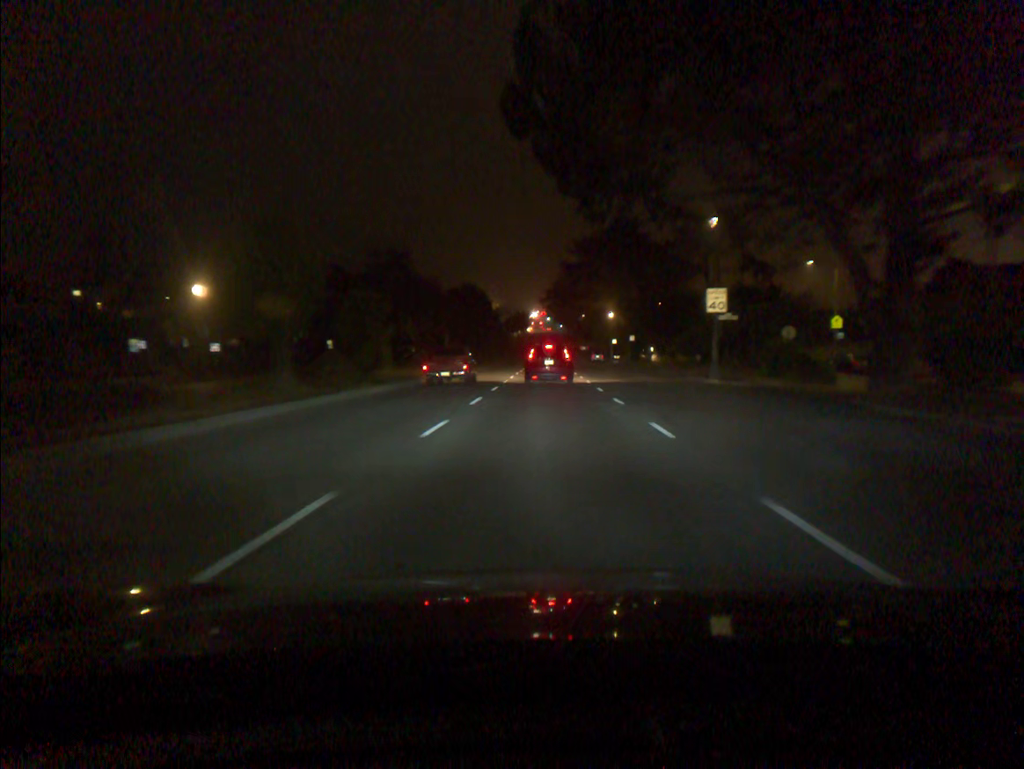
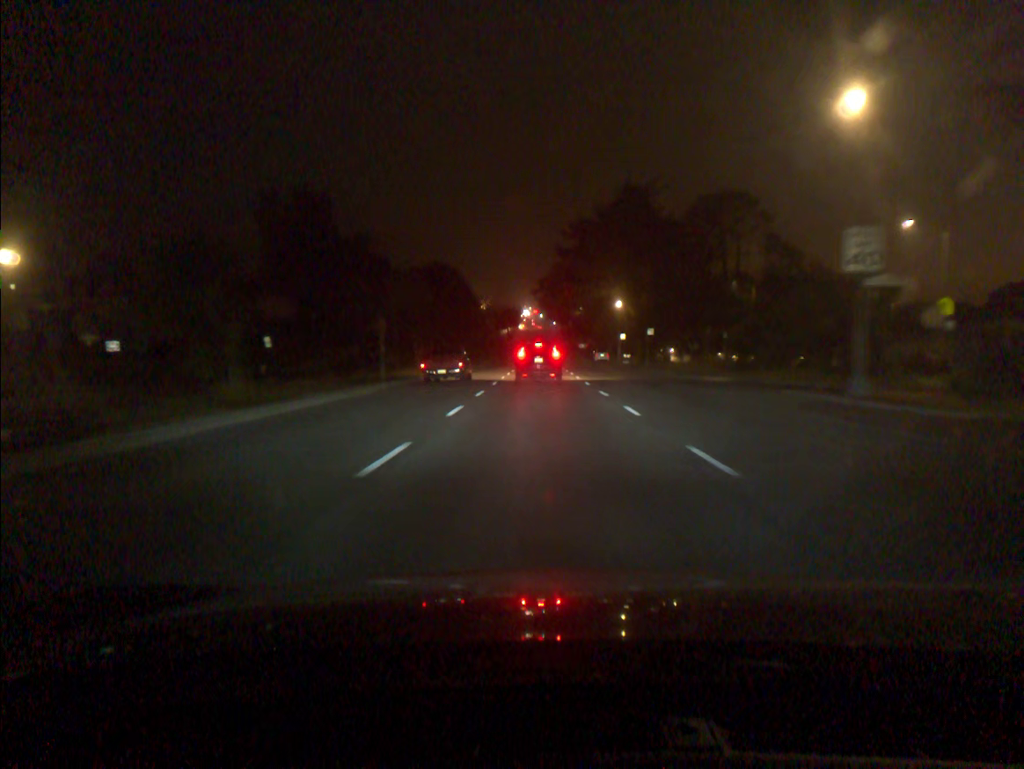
(+0.1, +18.2) m; 0°
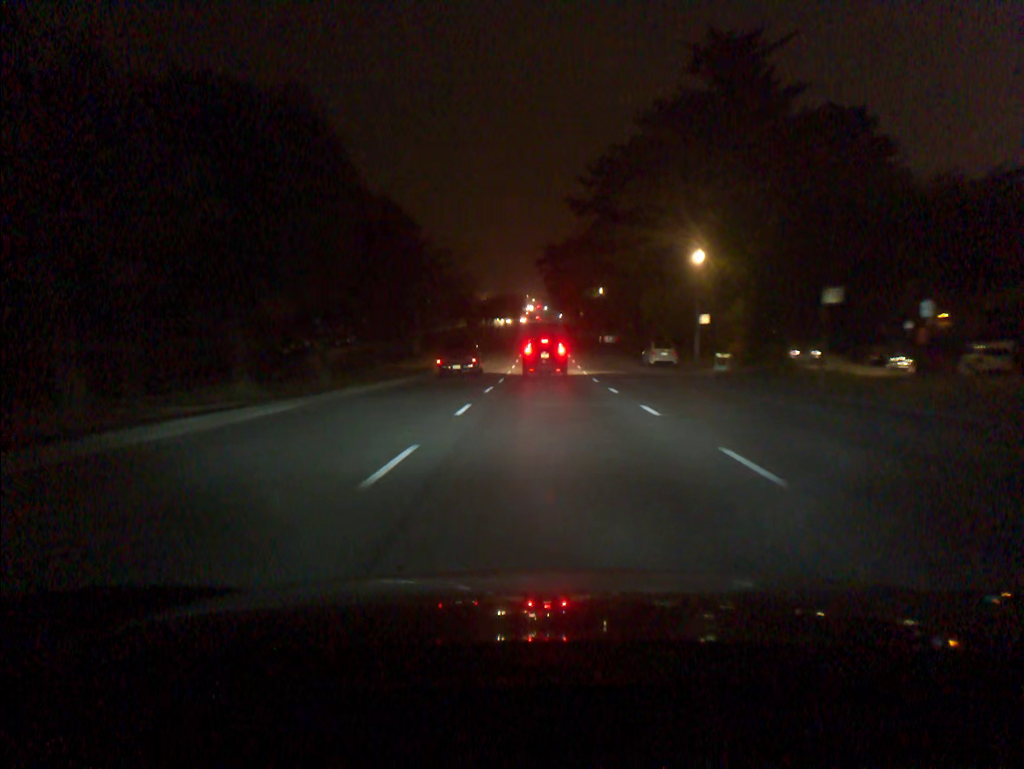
(-0.1, +37.8) m; 0°
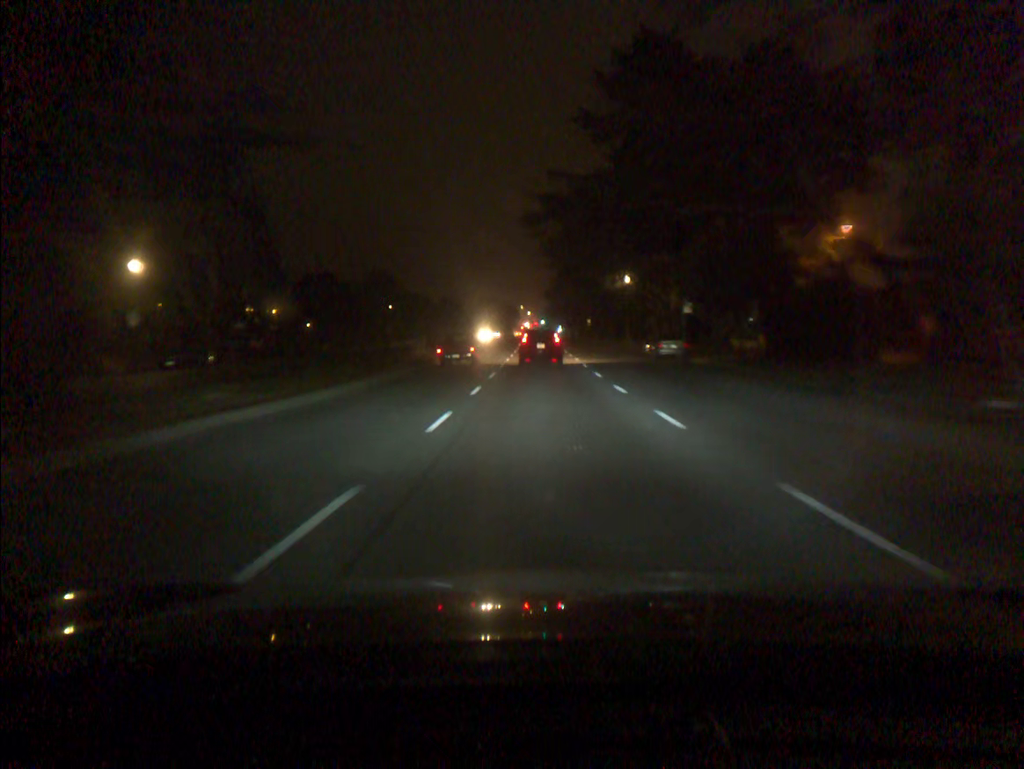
(+0.2, +38.5) m; 0°
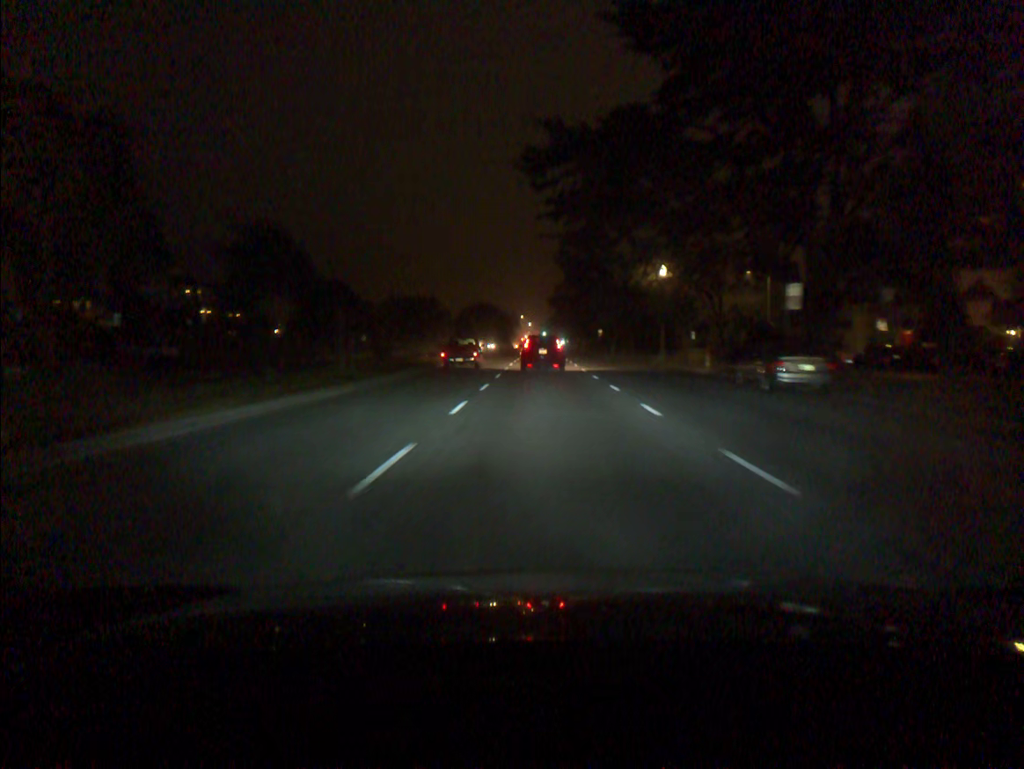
(-0.1, +19.3) m; 0°
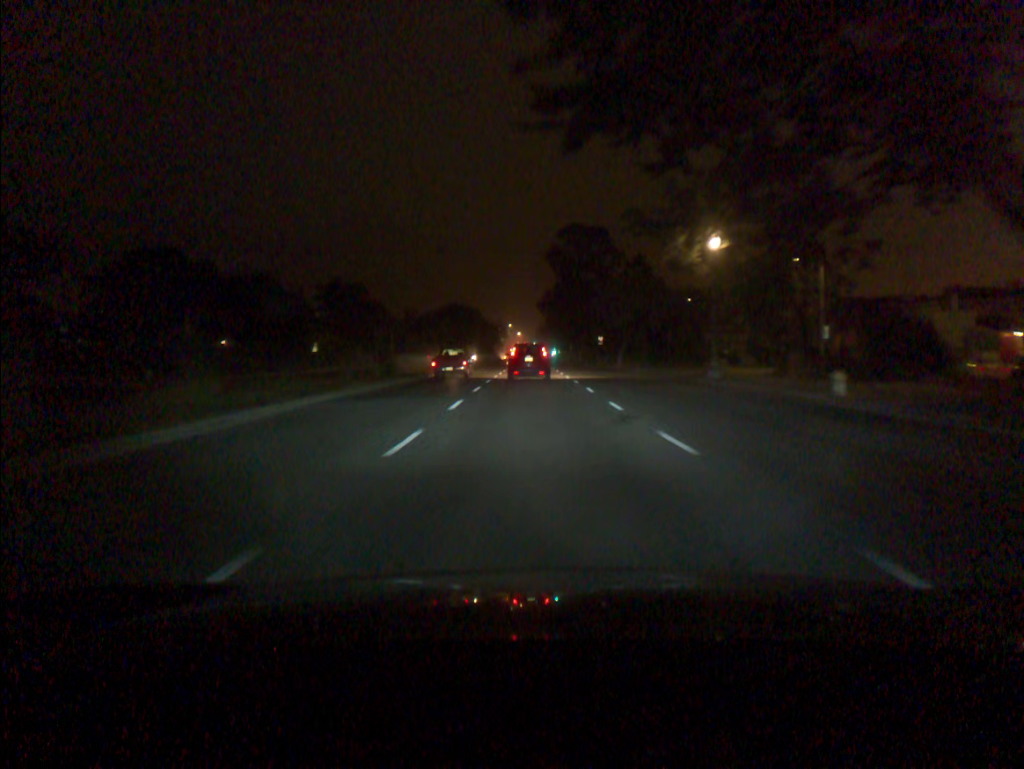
(+0.1, +19.1) m; +1°
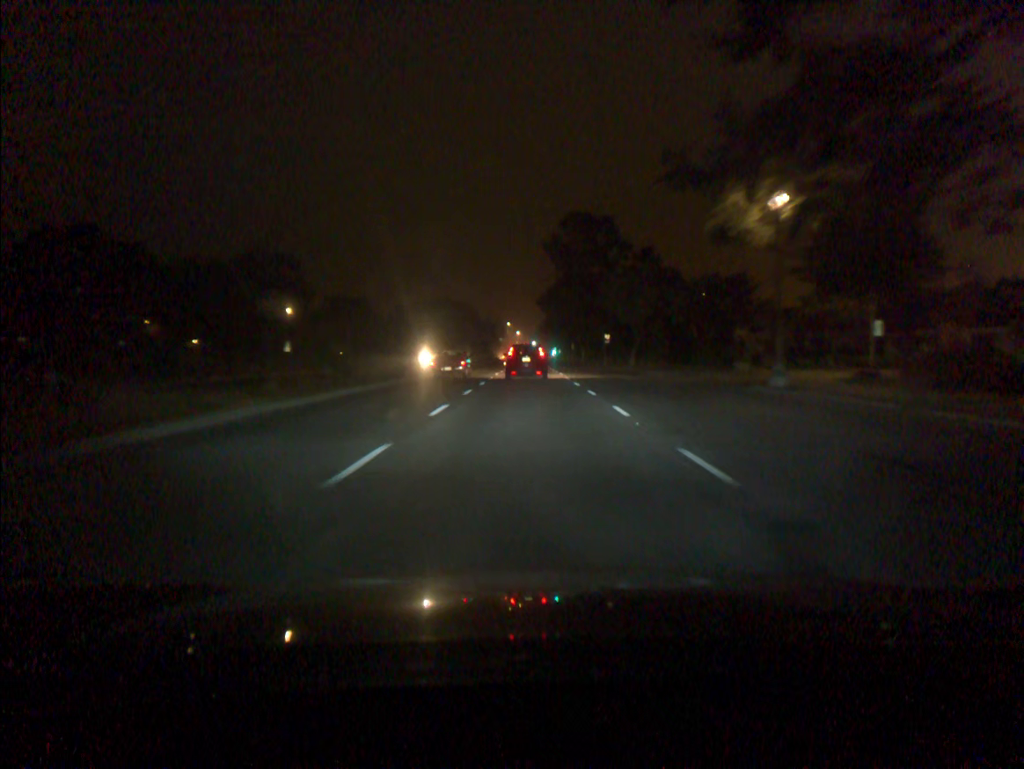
(0.0, +9.6) m; 0°
